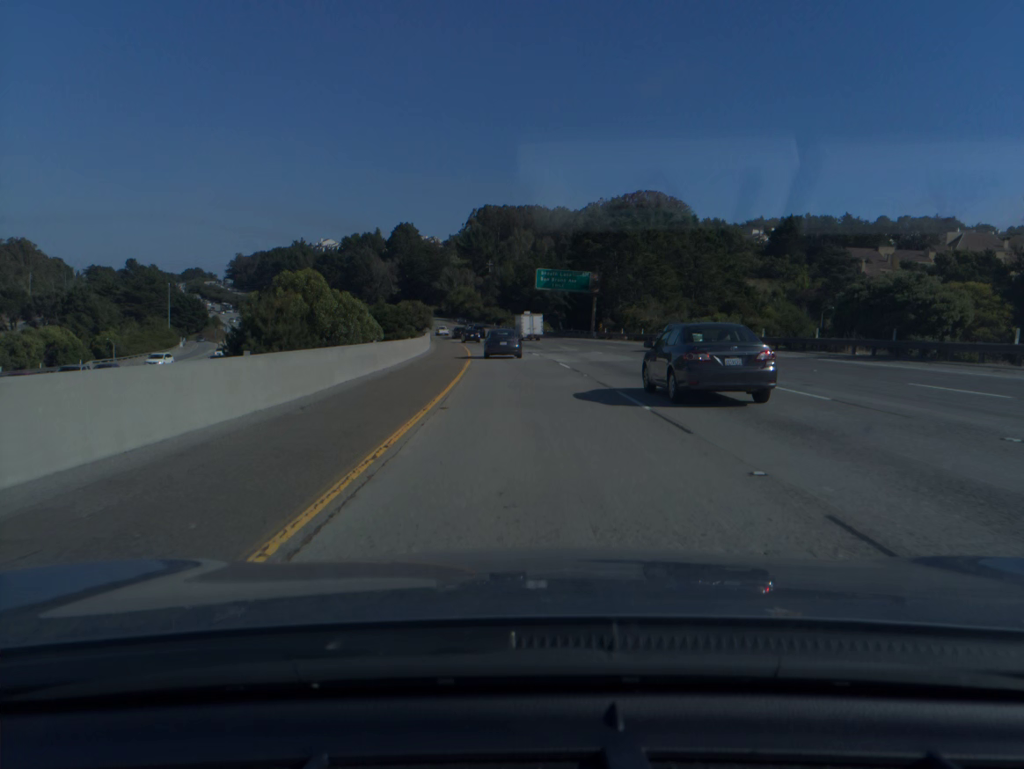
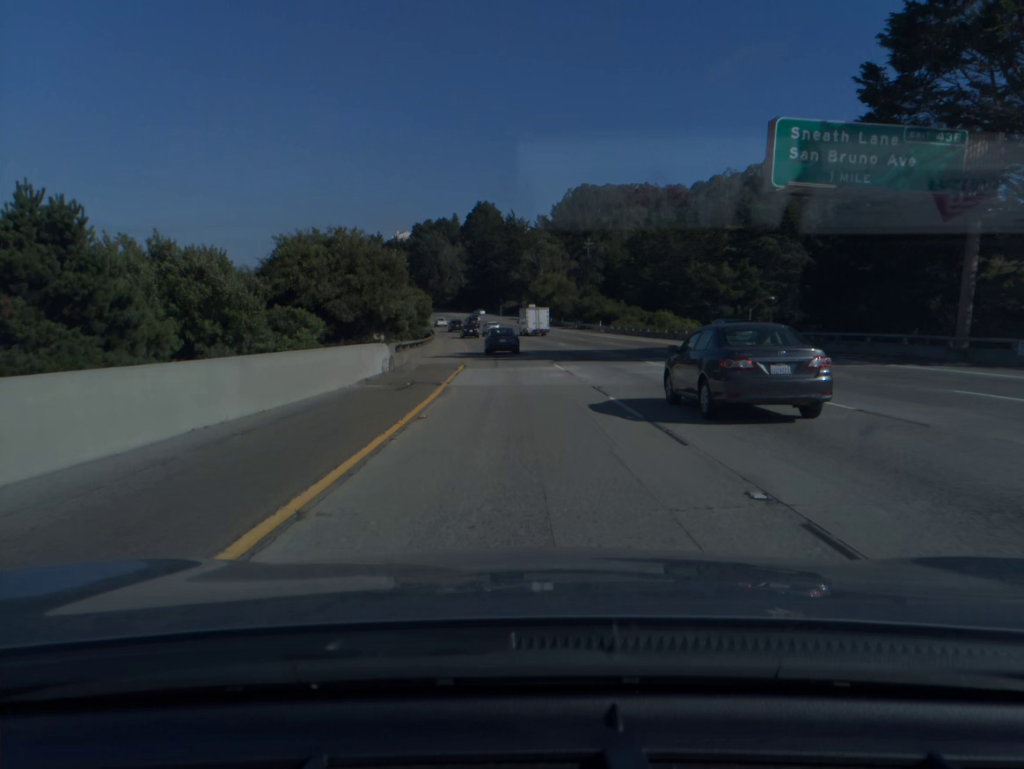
(-3.9, +73.7) m; -7°
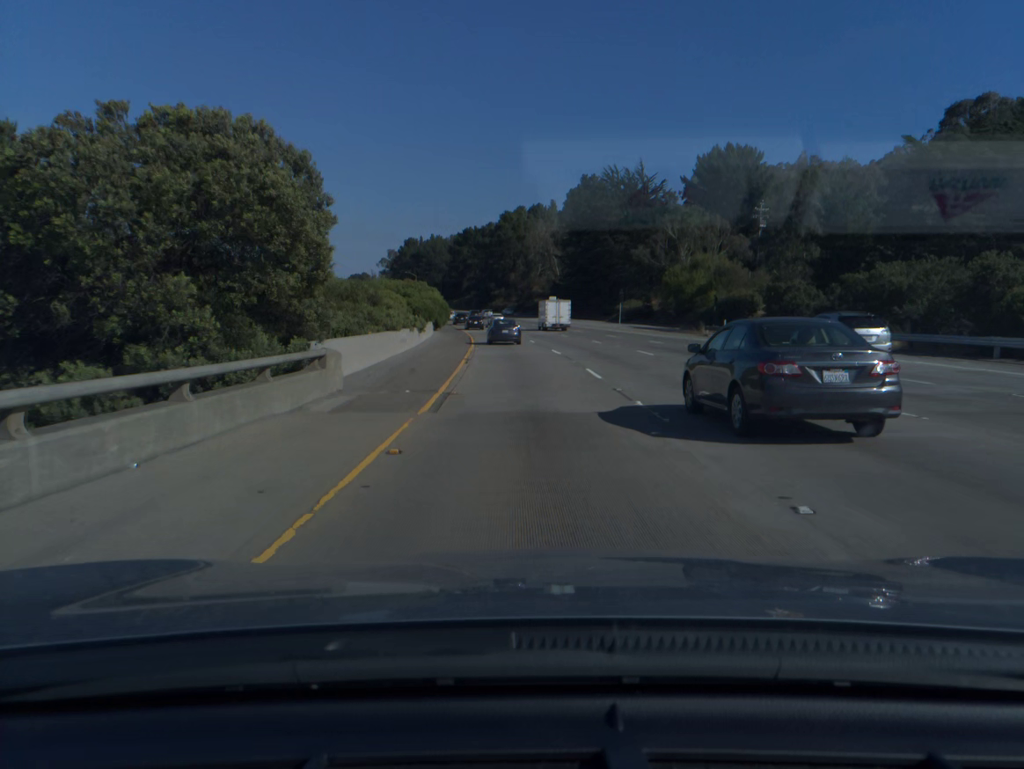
(-4.6, +74.2) m; -7°
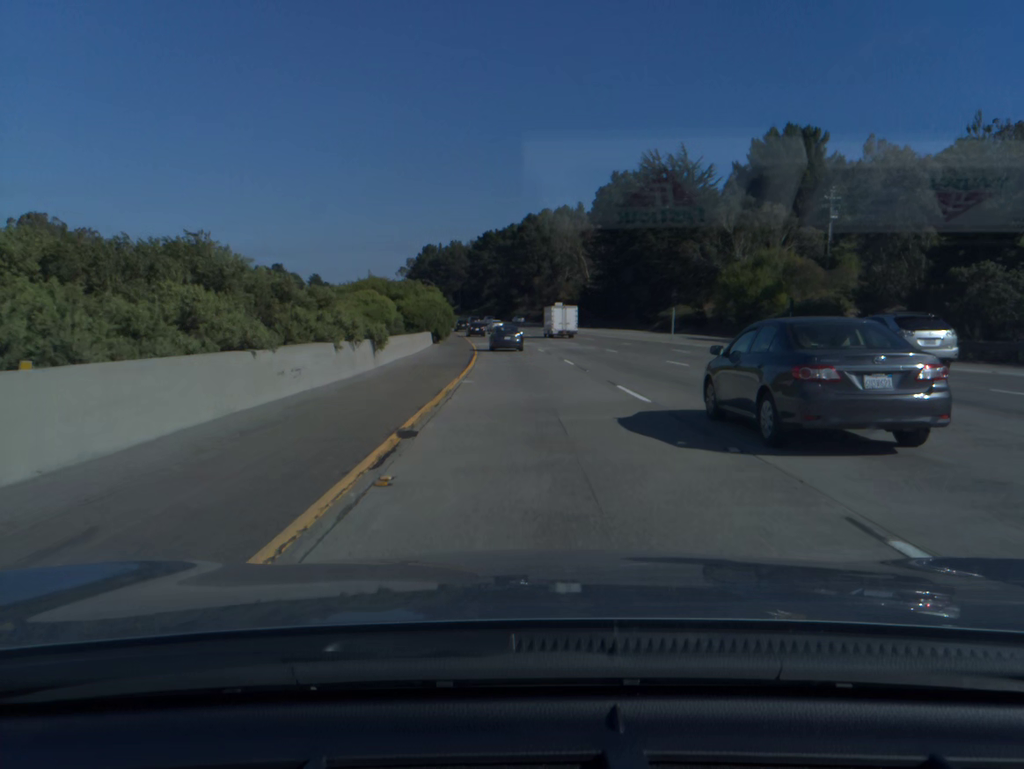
(-0.3, +18.8) m; -2°
